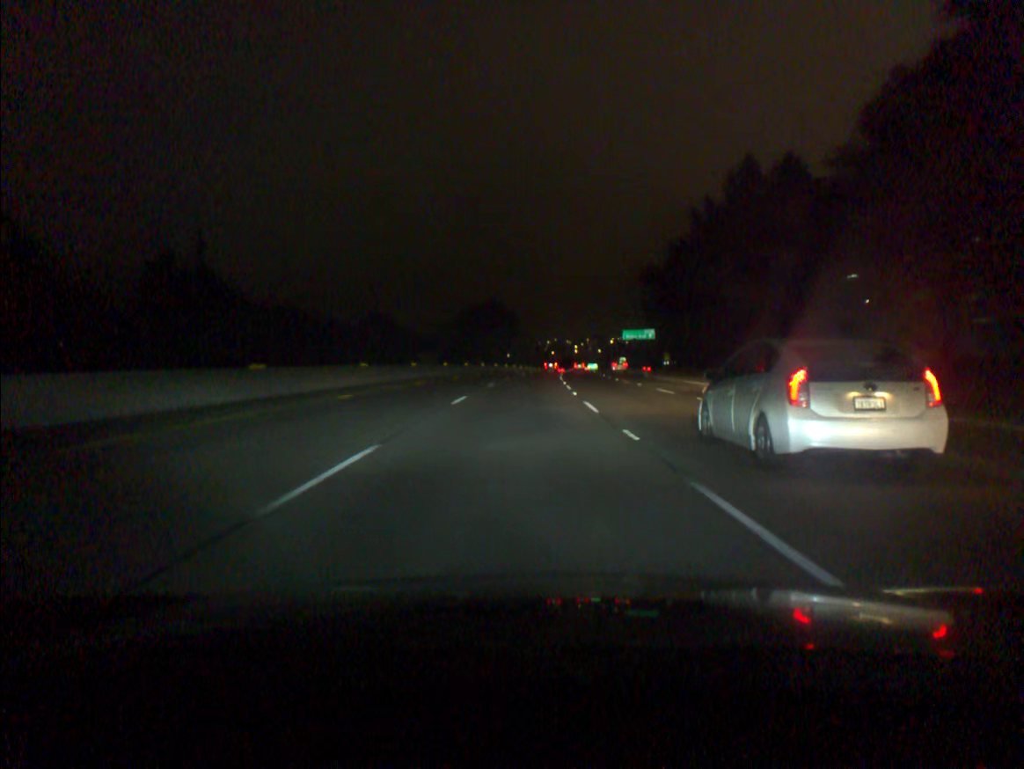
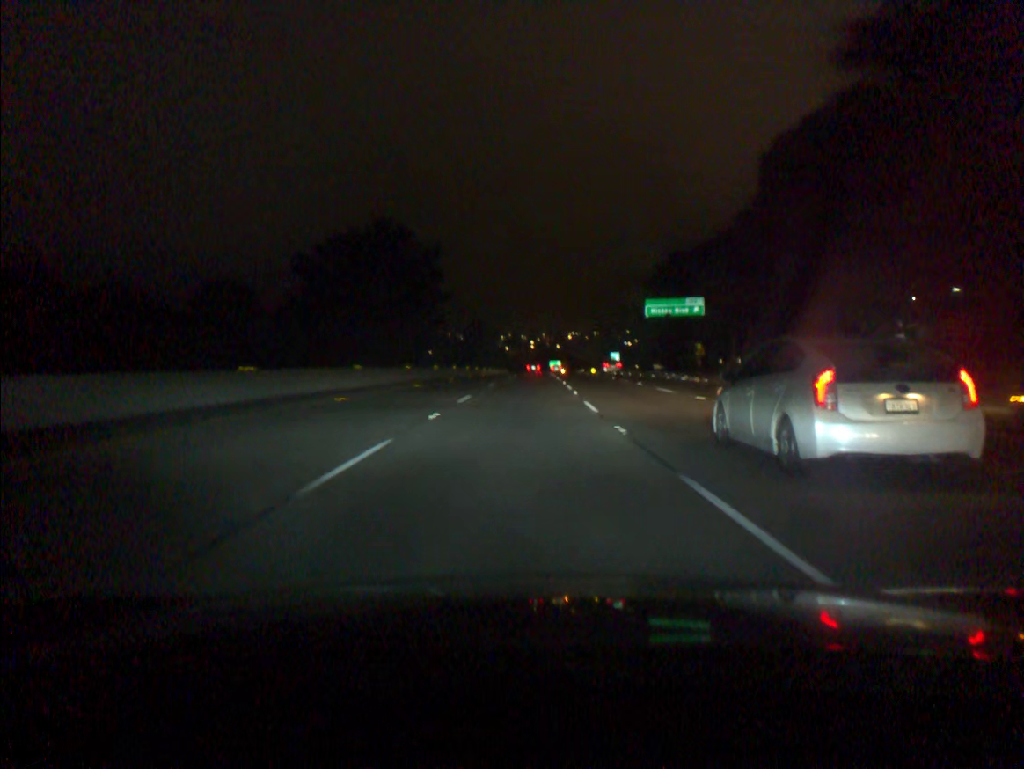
(+2.3, +73.1) m; +3°
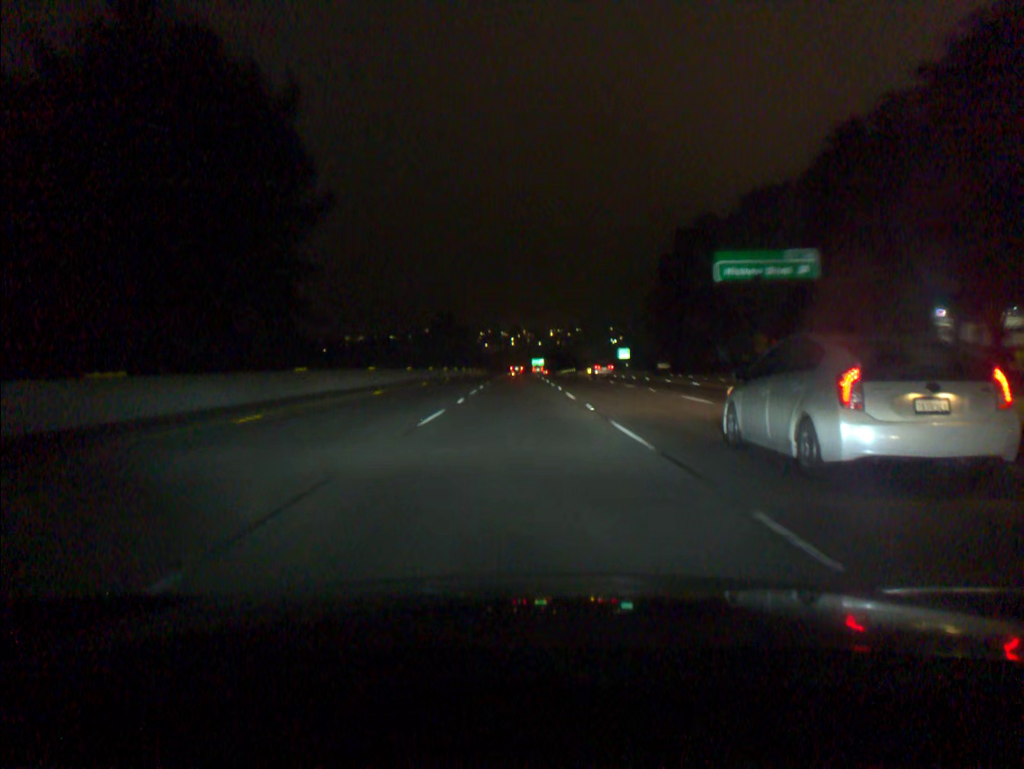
(+0.4, +36.7) m; +1°
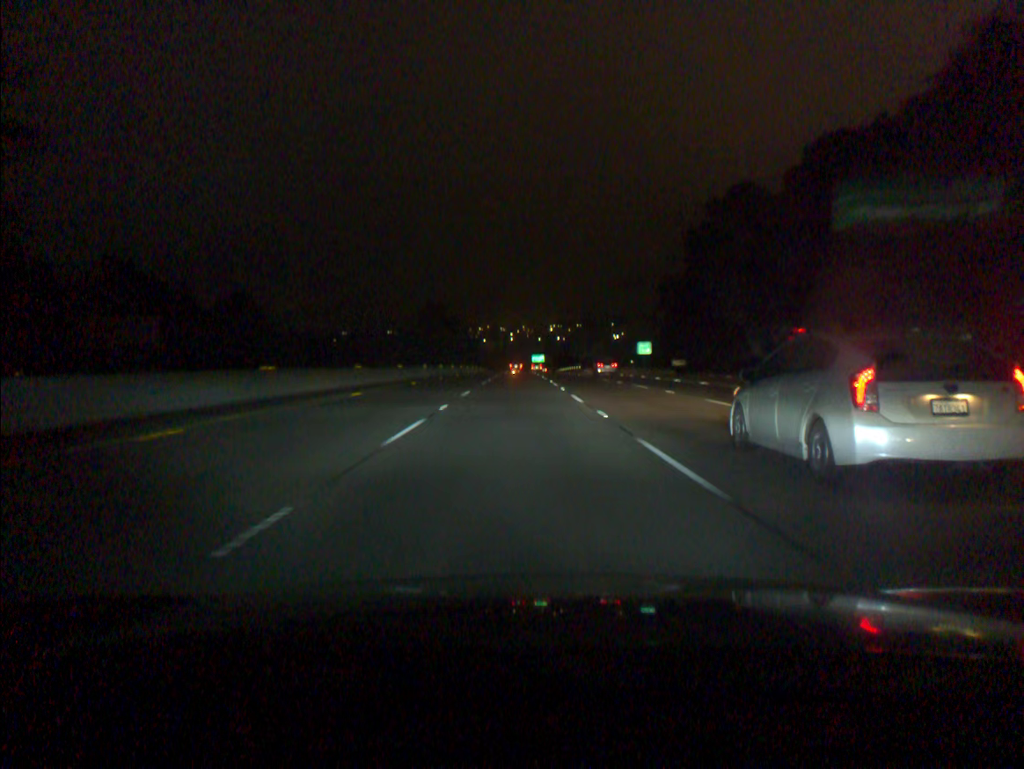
(0.0, +18.4) m; 0°
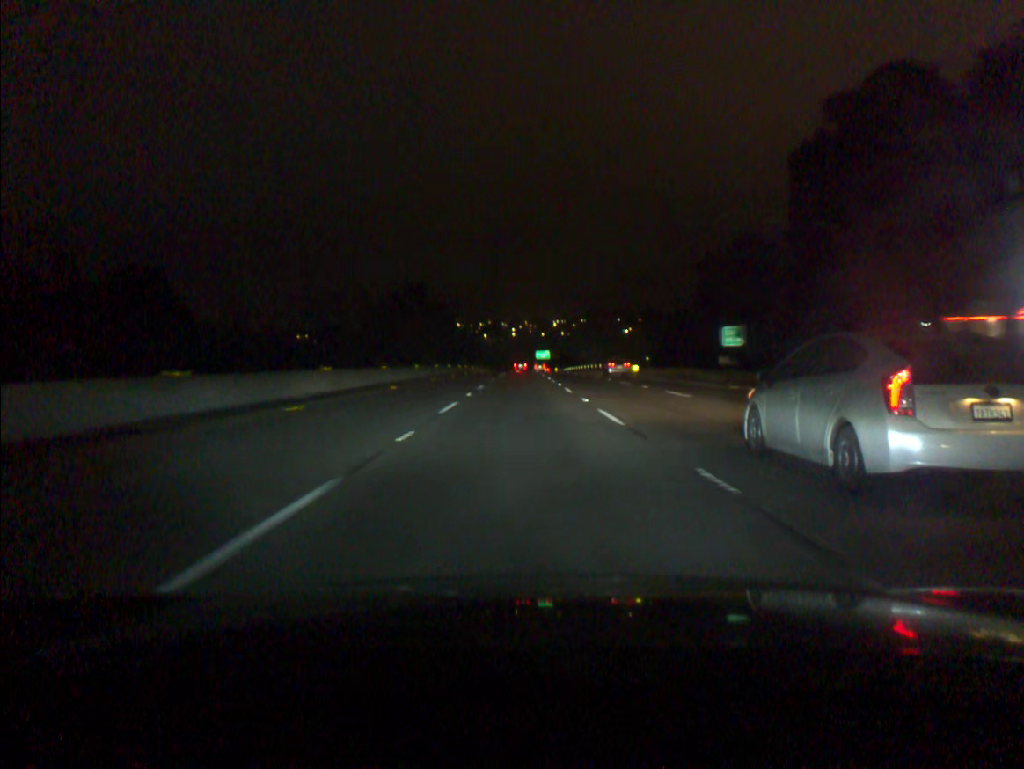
(-0.1, +36.8) m; 0°
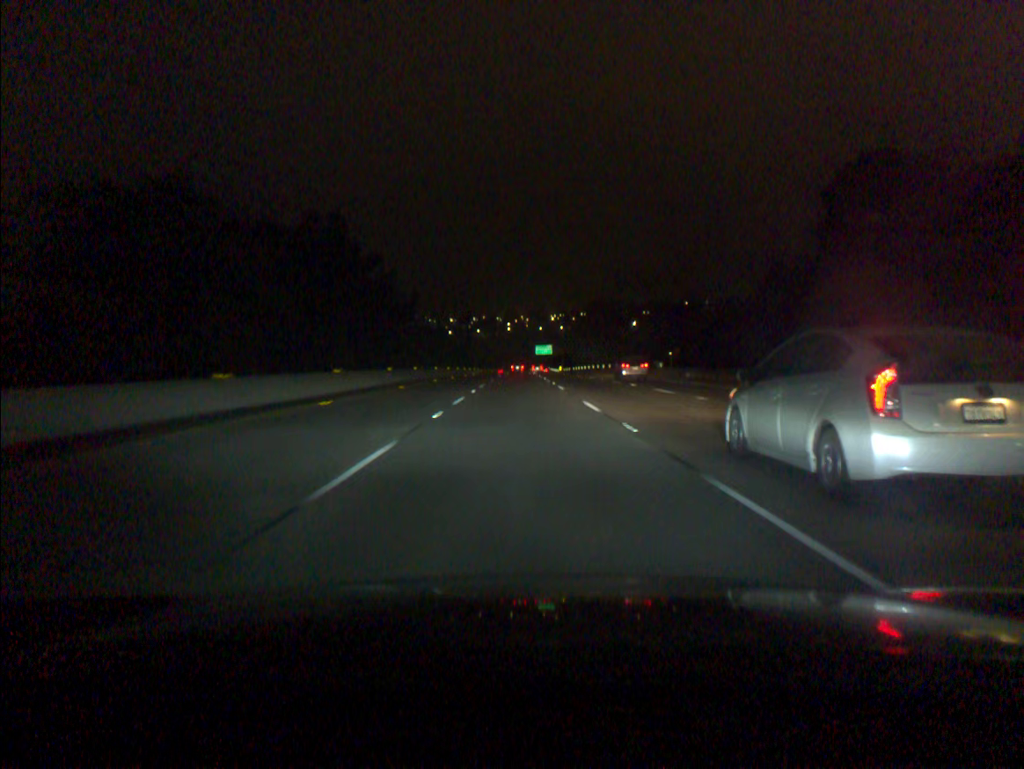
(+0.2, +55.2) m; 0°
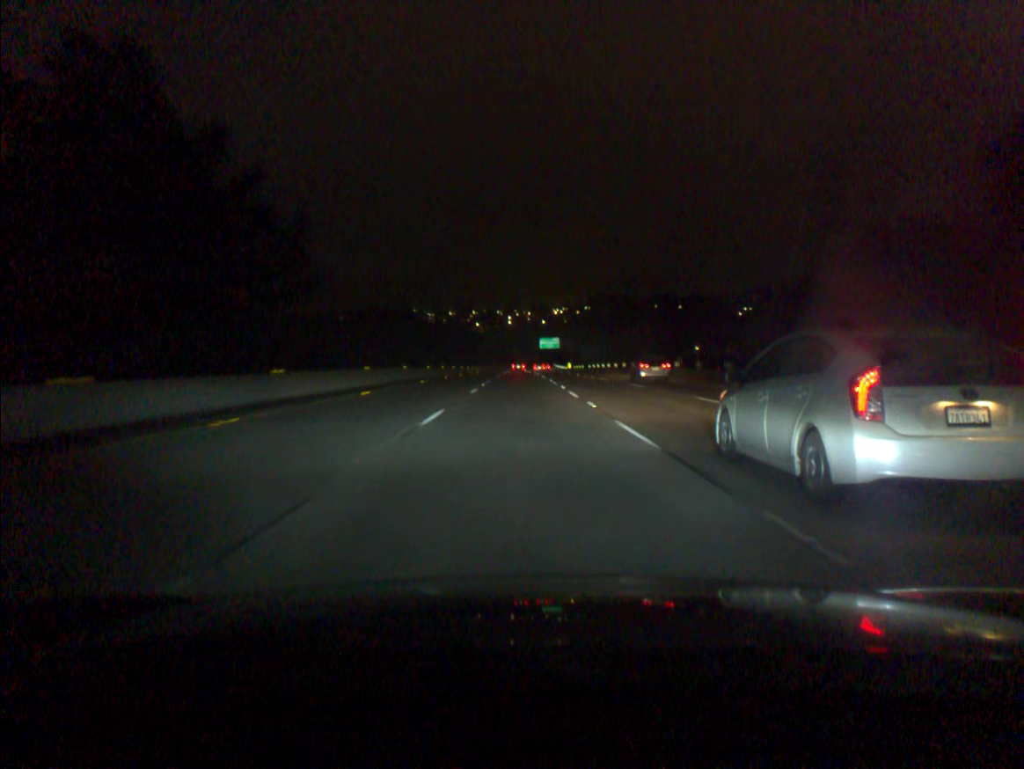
(0.0, +36.8) m; 0°
